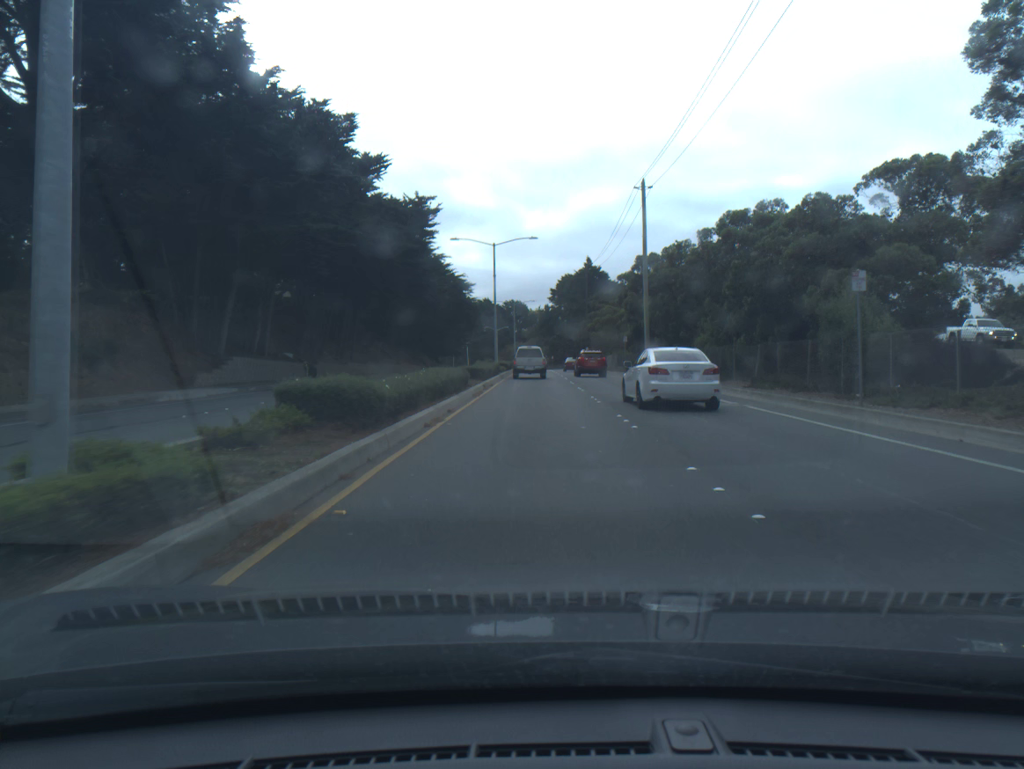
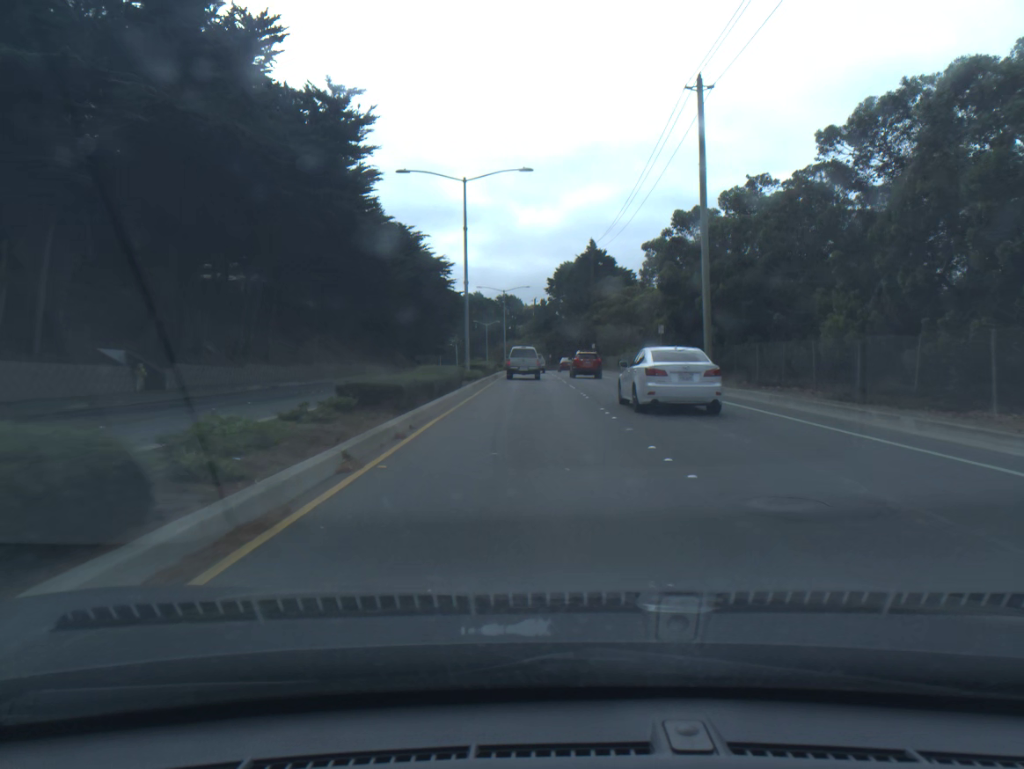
(+0.1, +19.8) m; 0°
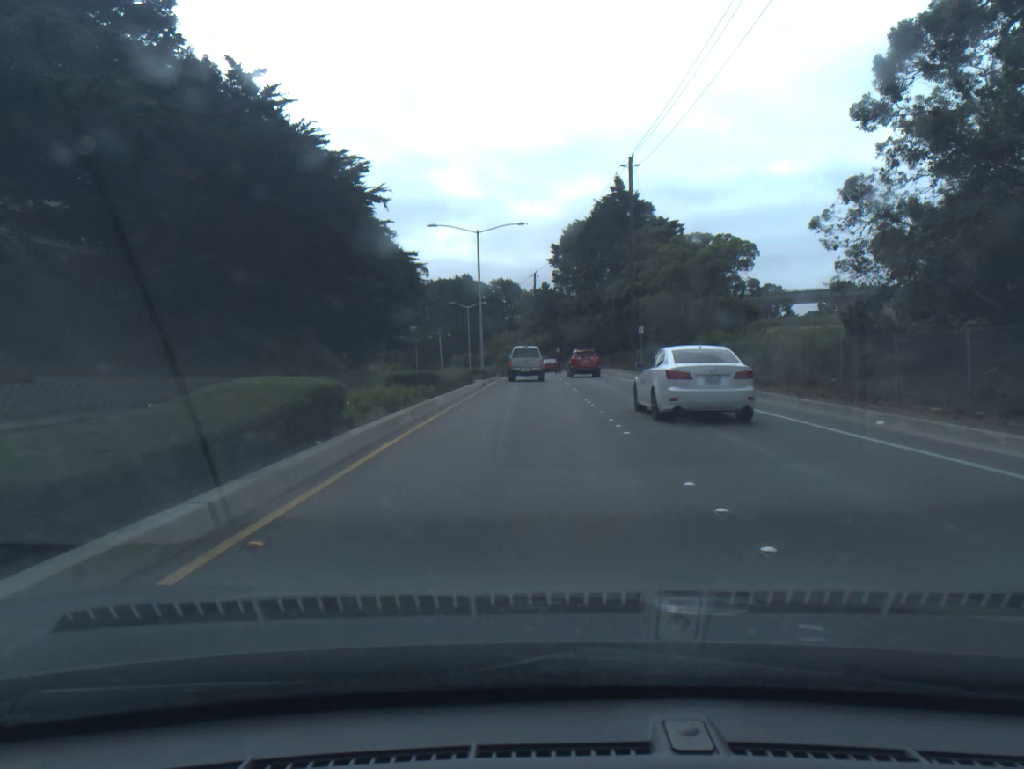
(-0.1, +39.3) m; 0°
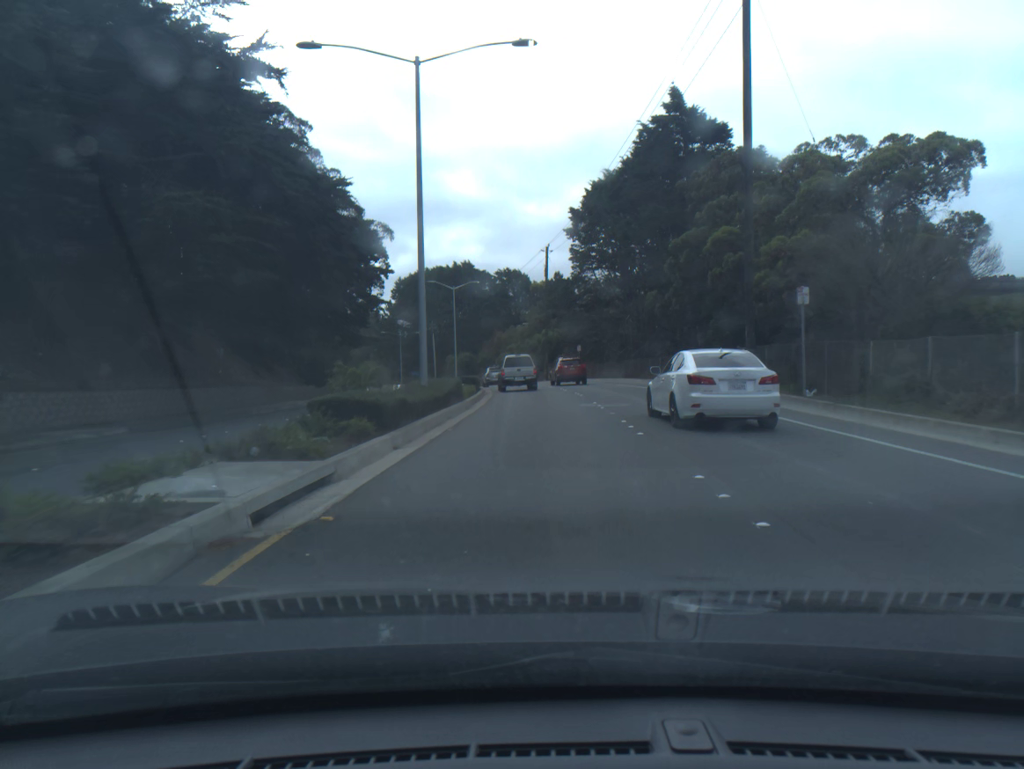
(-0.2, +28.4) m; -1°
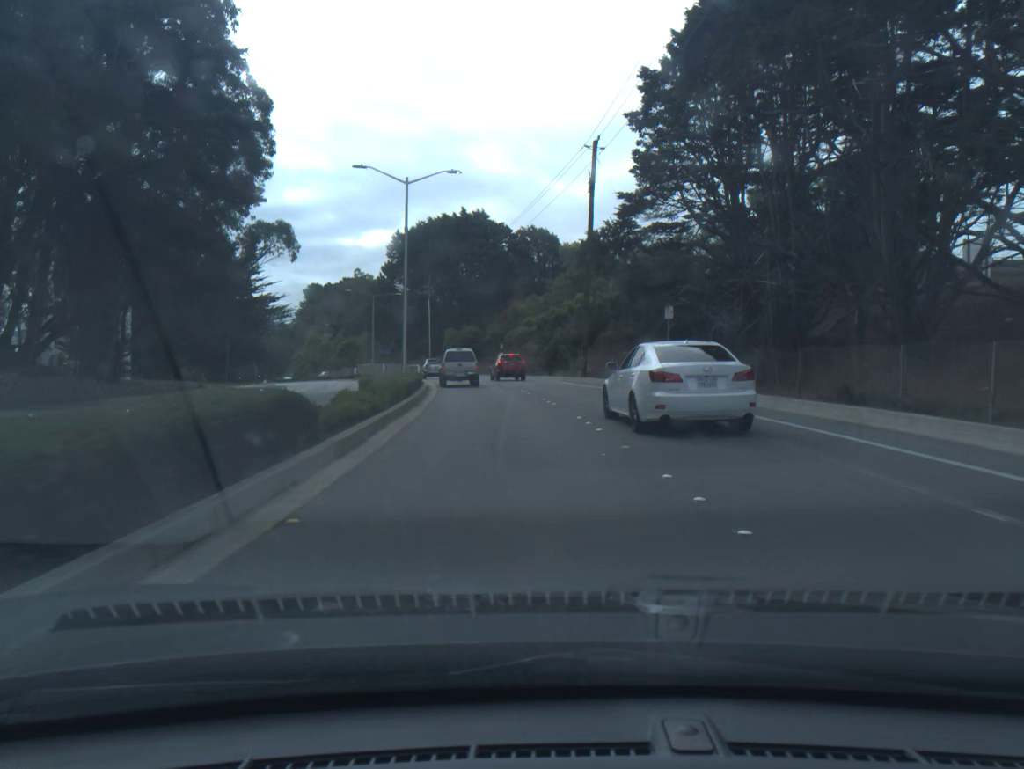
(-0.2, +36.9) m; -2°
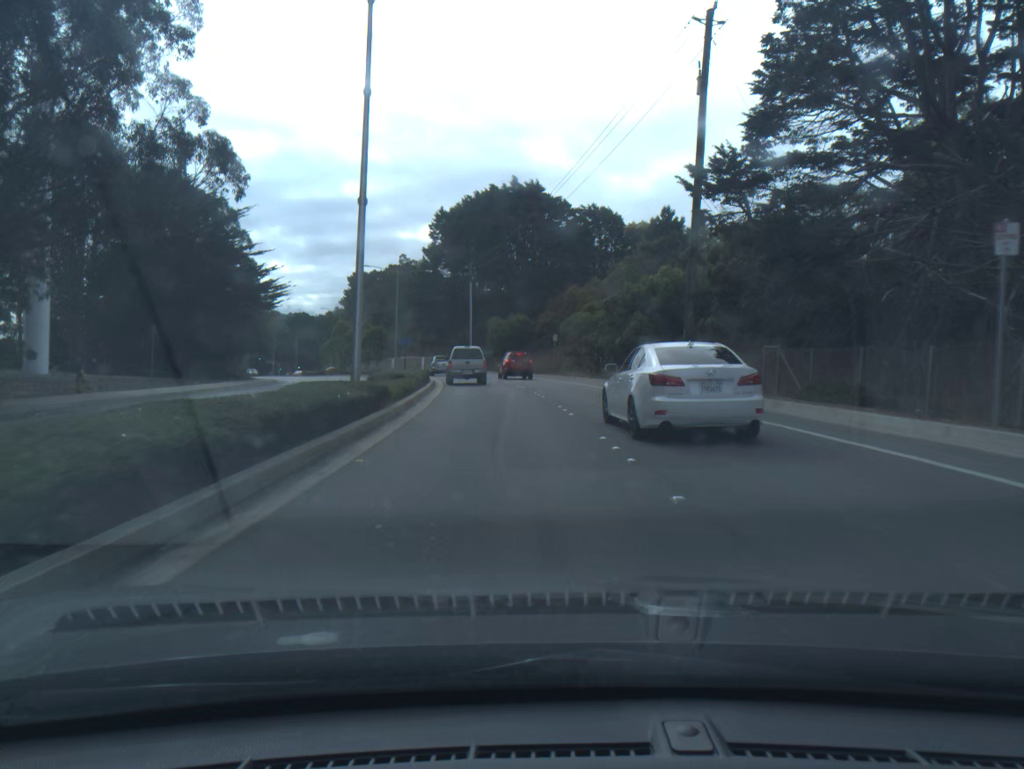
(-0.6, +18.2) m; -4°
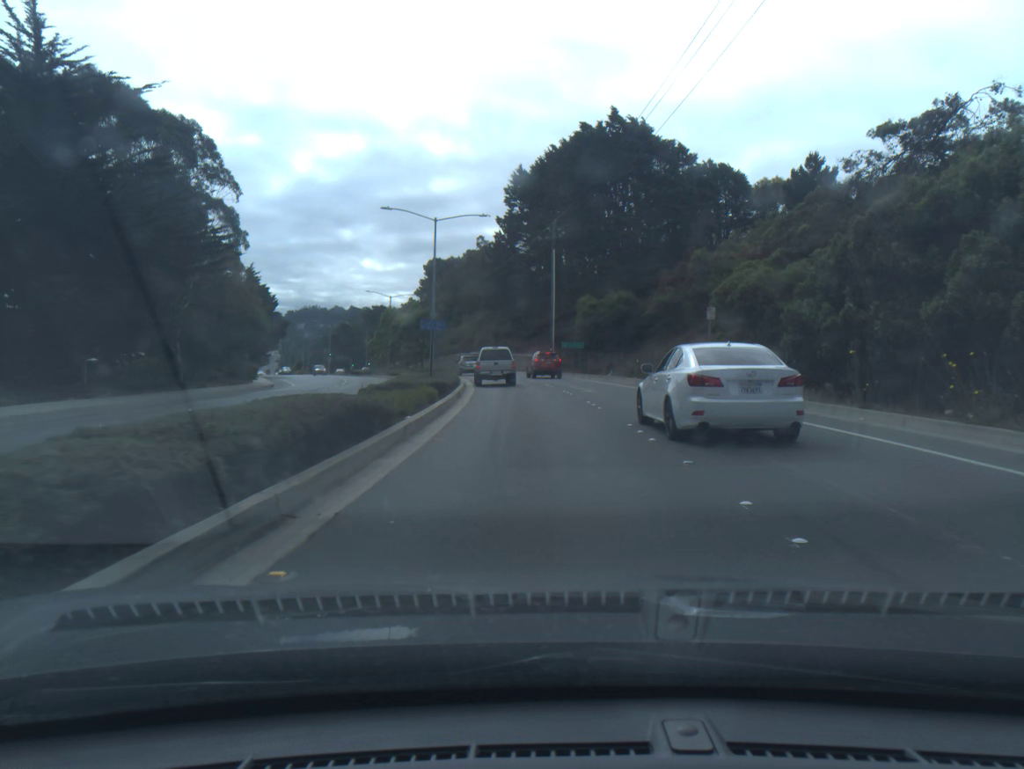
(-1.5, +27.1) m; -6°
